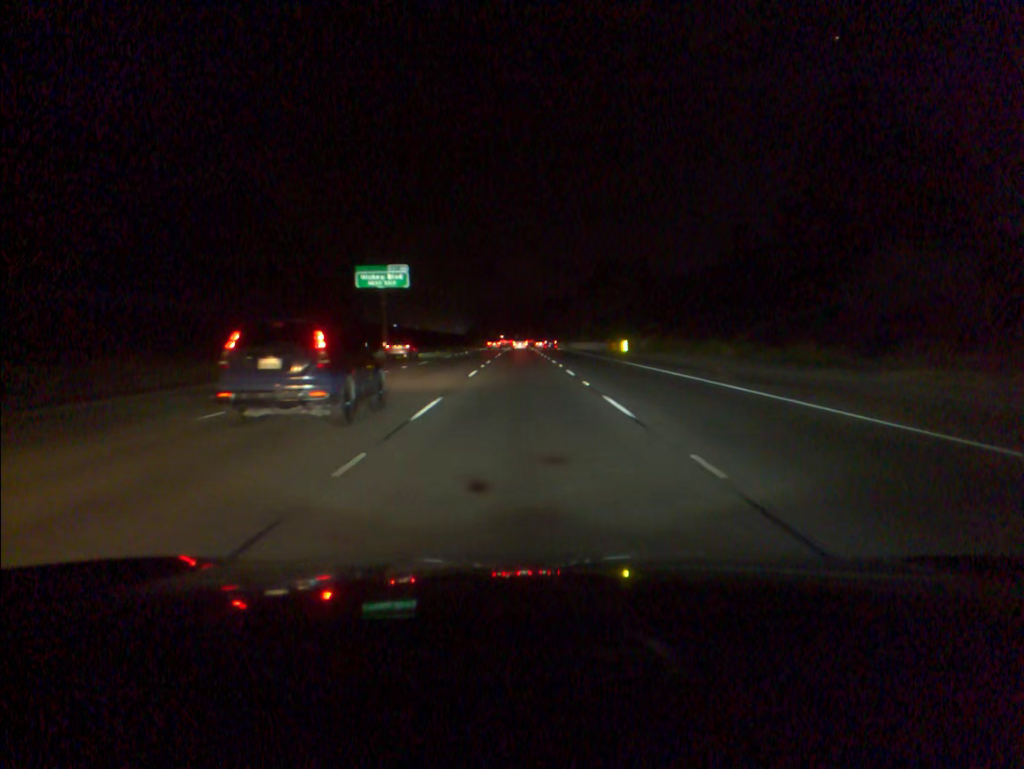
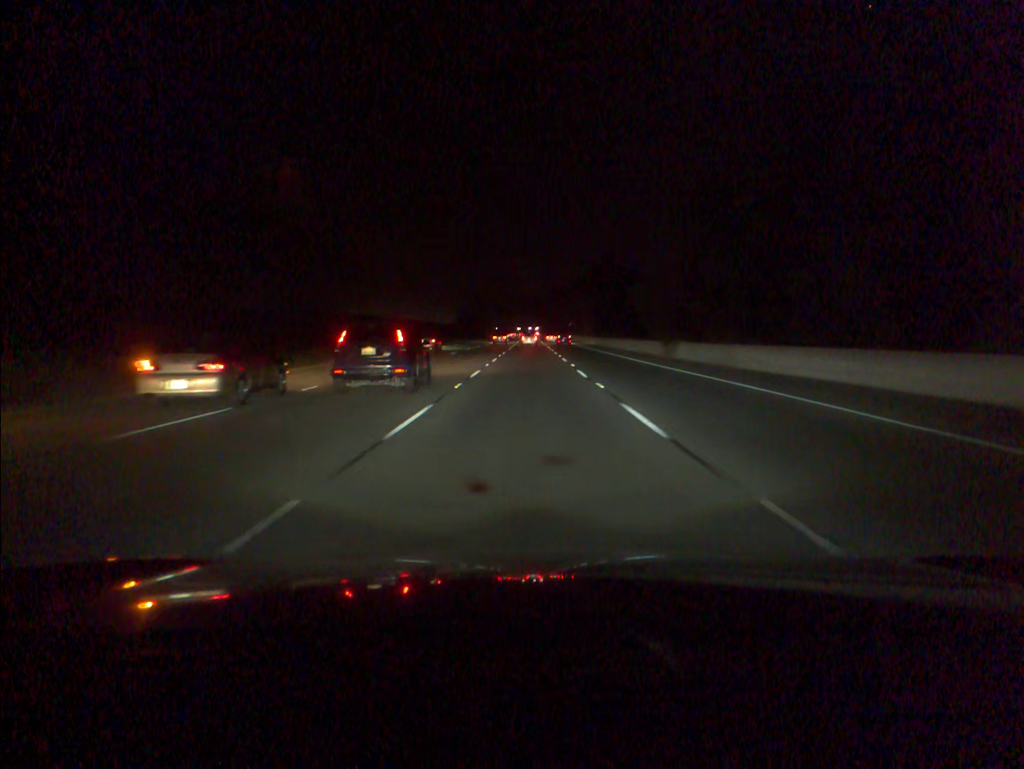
(-0.5, +90.5) m; -1°
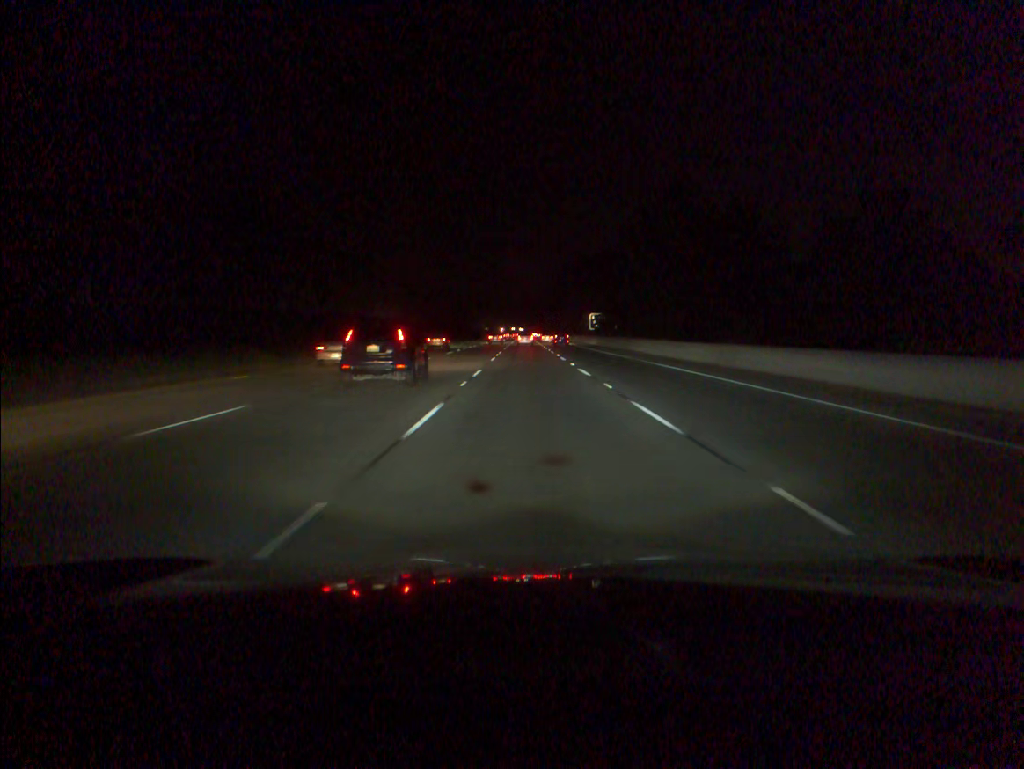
(+0.2, +73.0) m; 0°
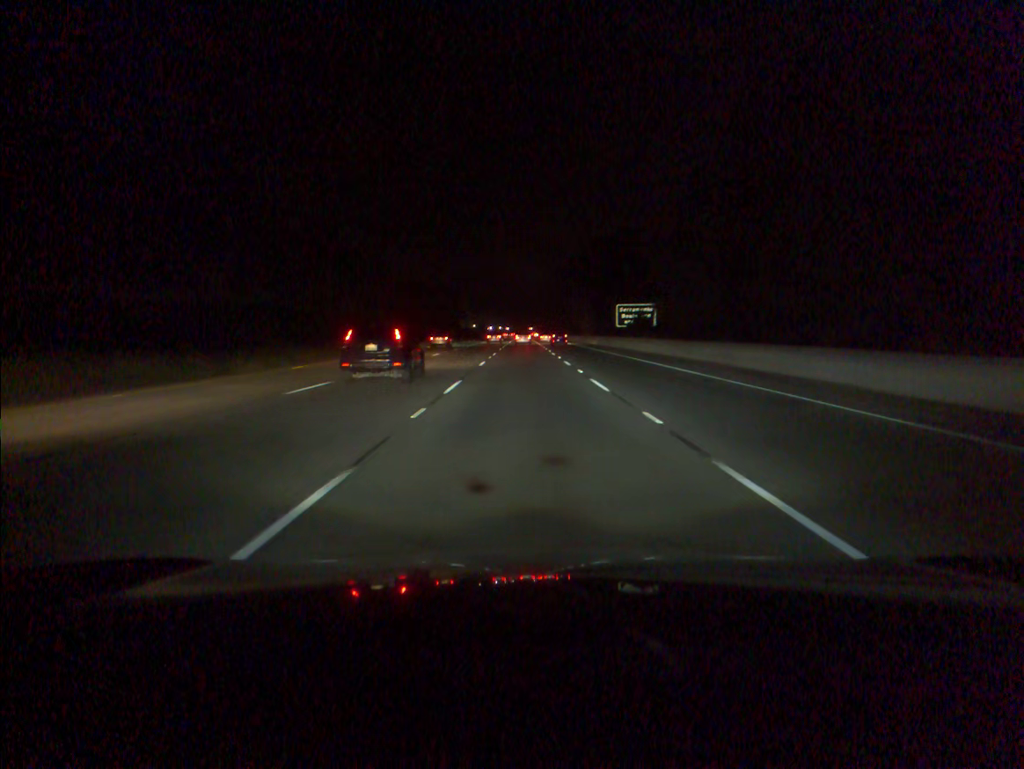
(0.0, +36.4) m; 0°
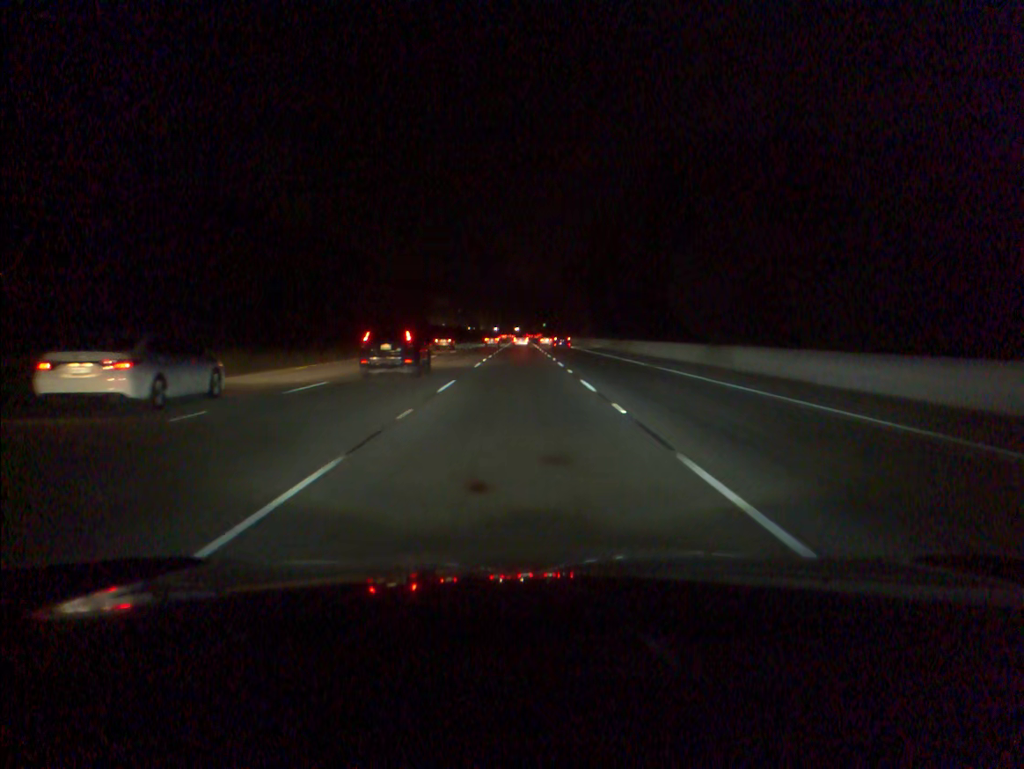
(0.0, +72.2) m; 0°
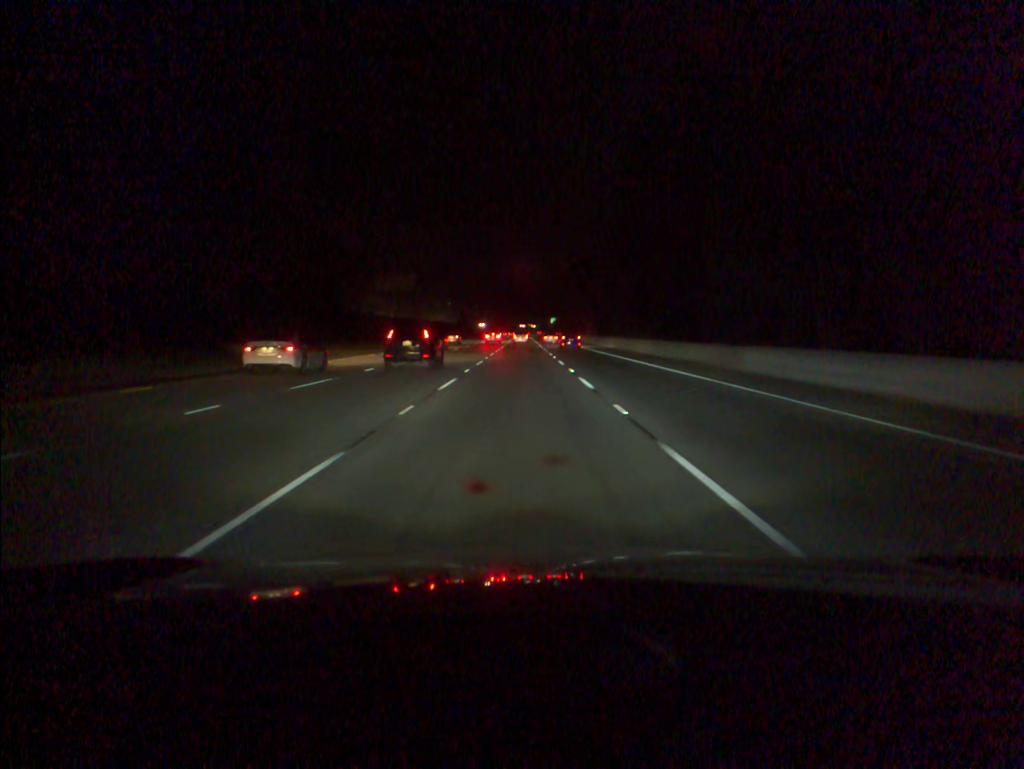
(-0.2, +72.4) m; 0°
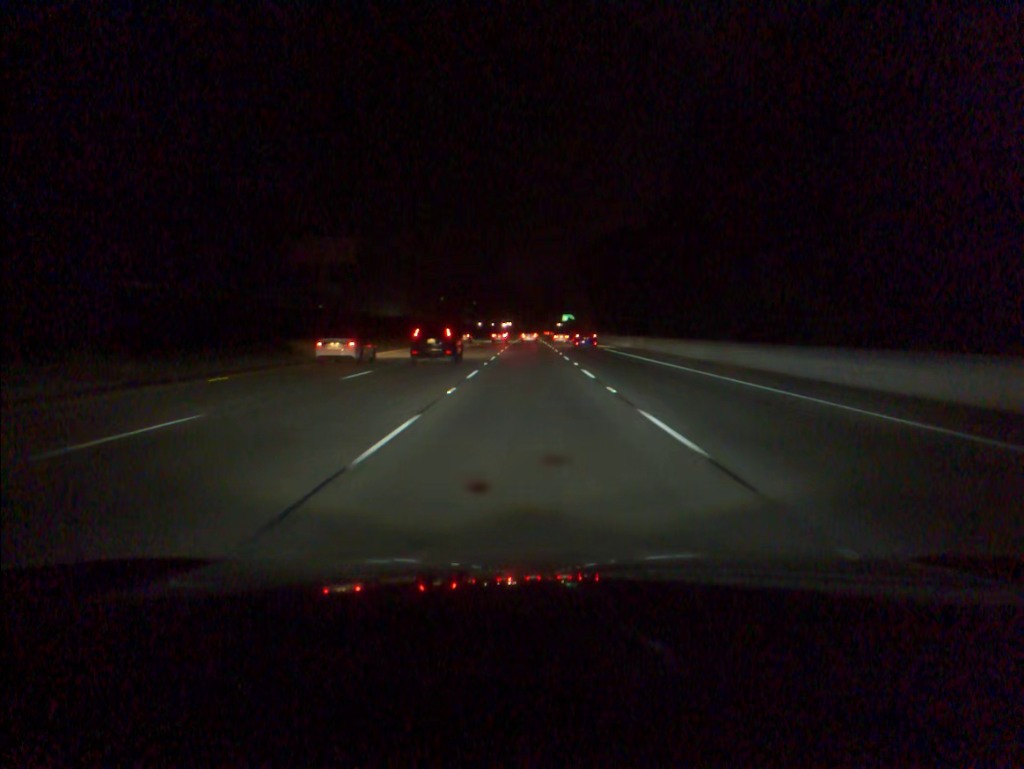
(-0.2, +54.4) m; 0°
